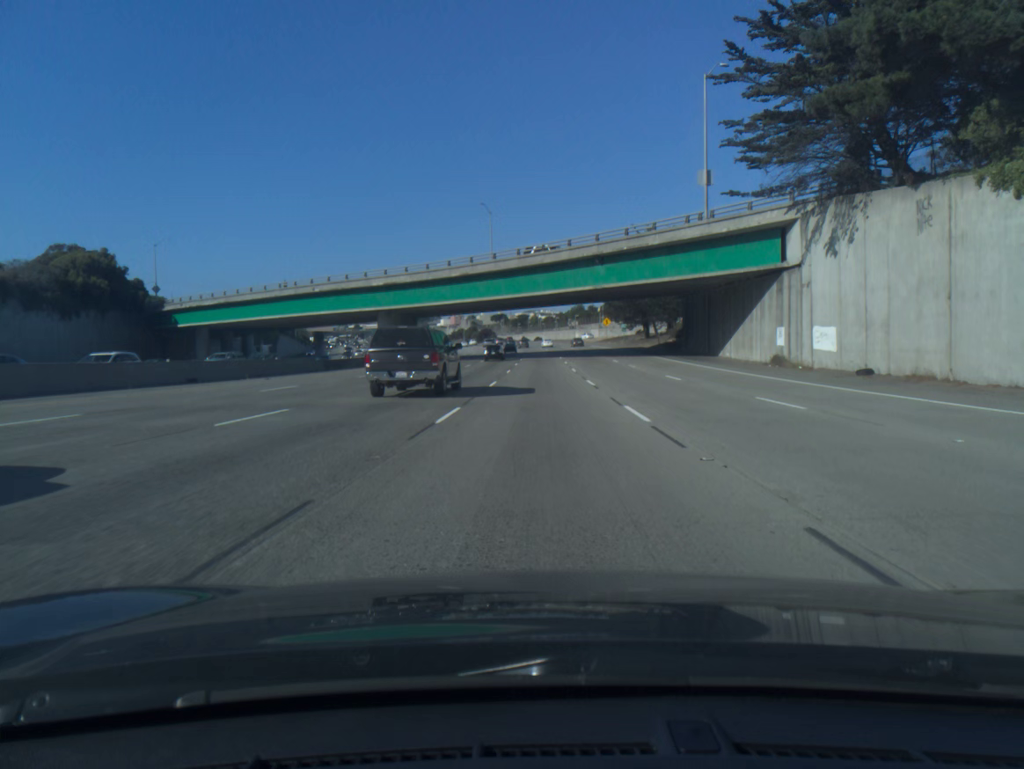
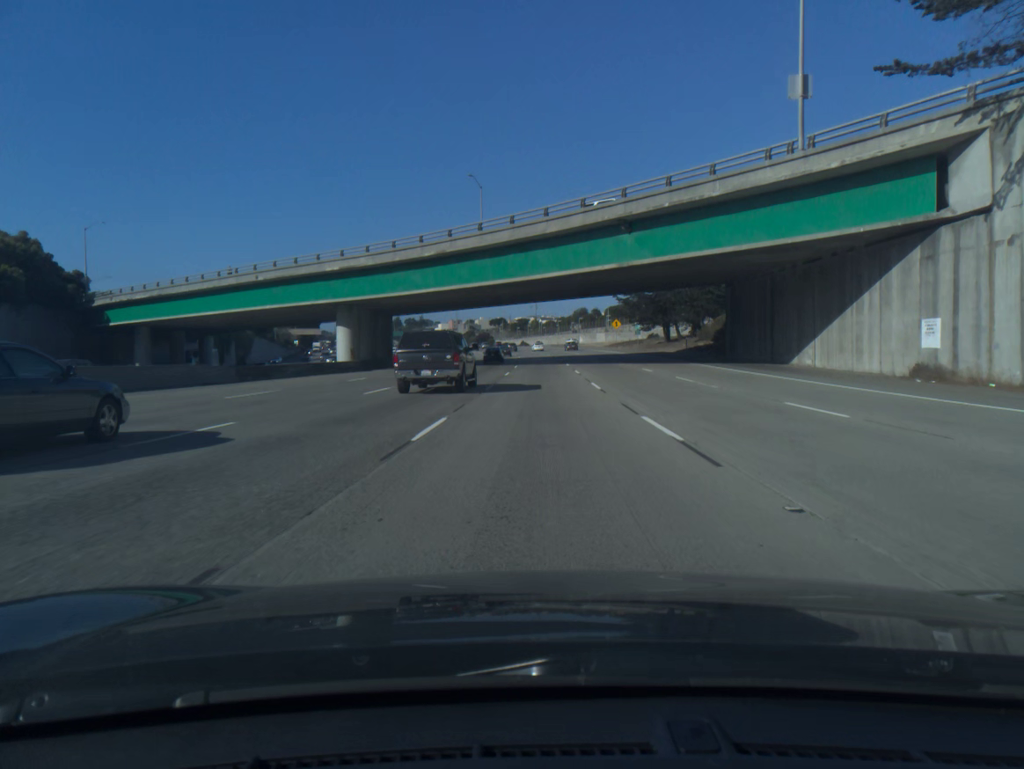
(0.0, +16.8) m; 0°
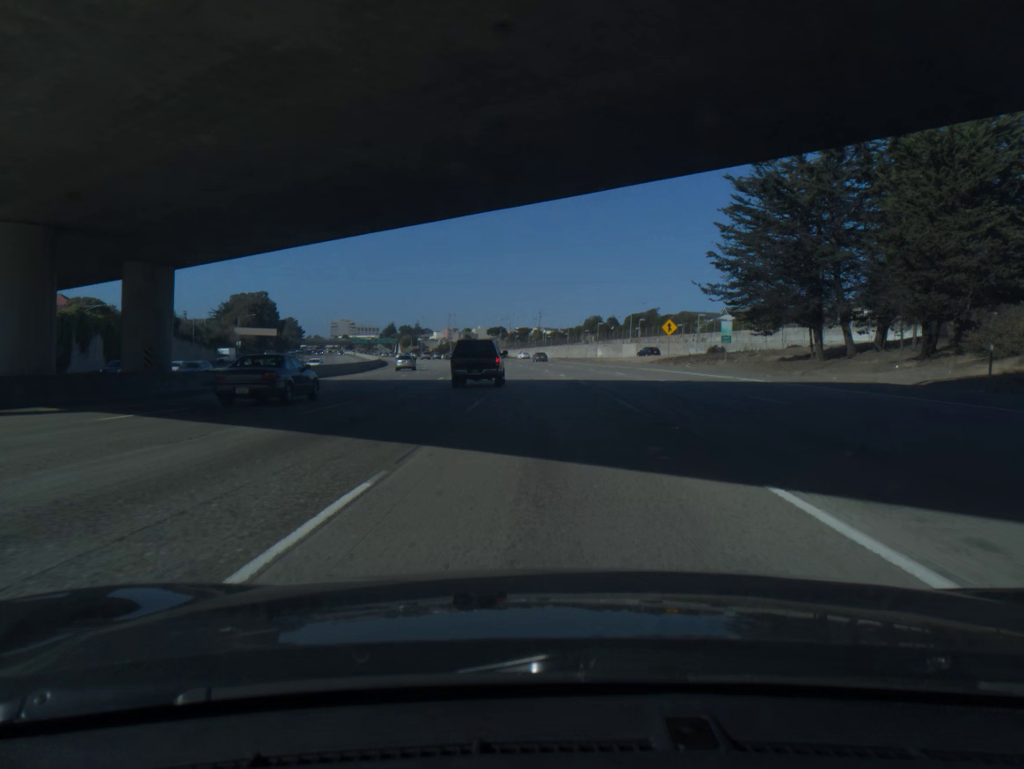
(-0.1, +50.0) m; 0°
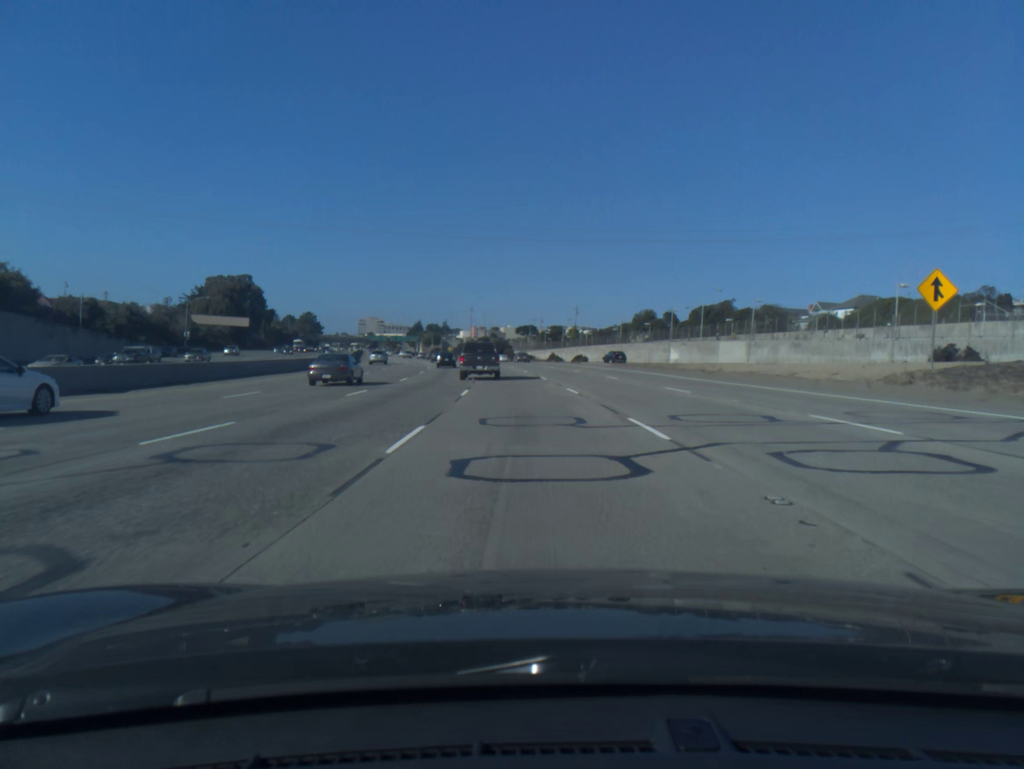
(-0.5, +49.6) m; -2°
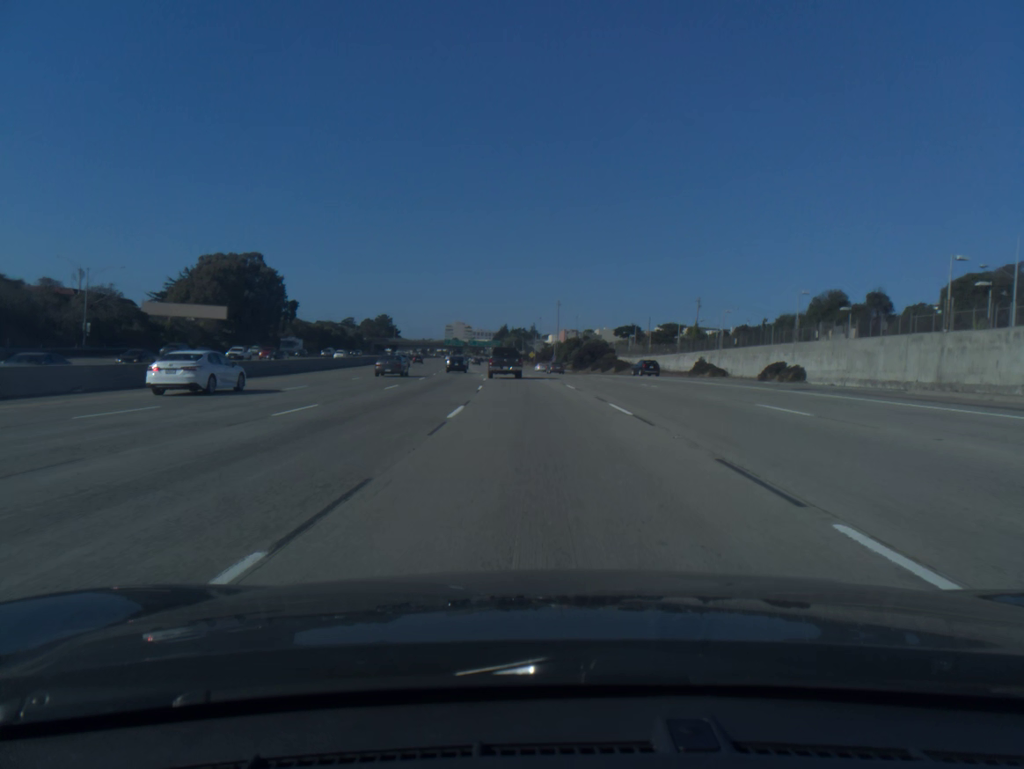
(-4.0, +66.2) m; -7°
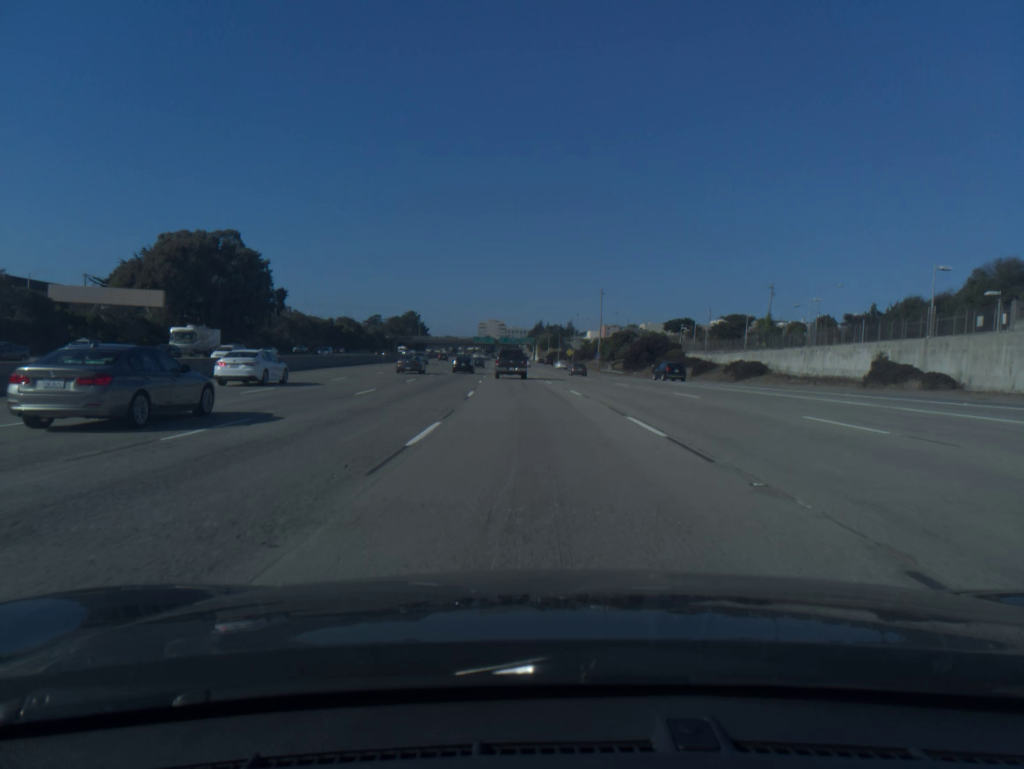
(-0.8, +33.4) m; -3°
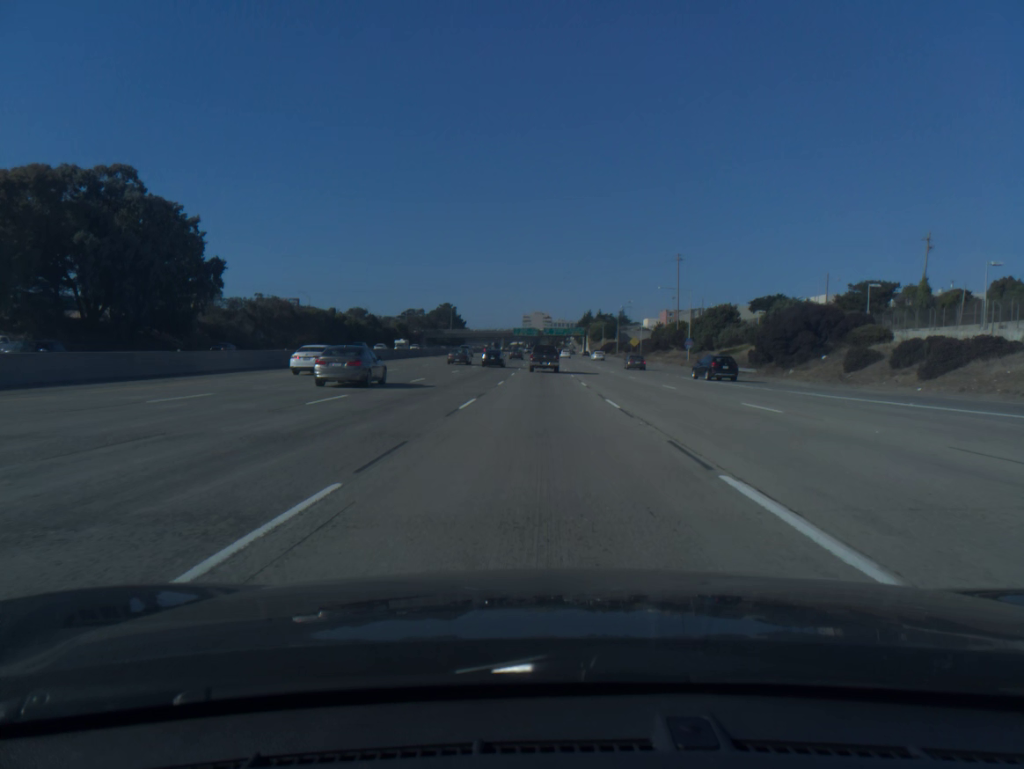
(-1.6, +50.4) m; -3°
